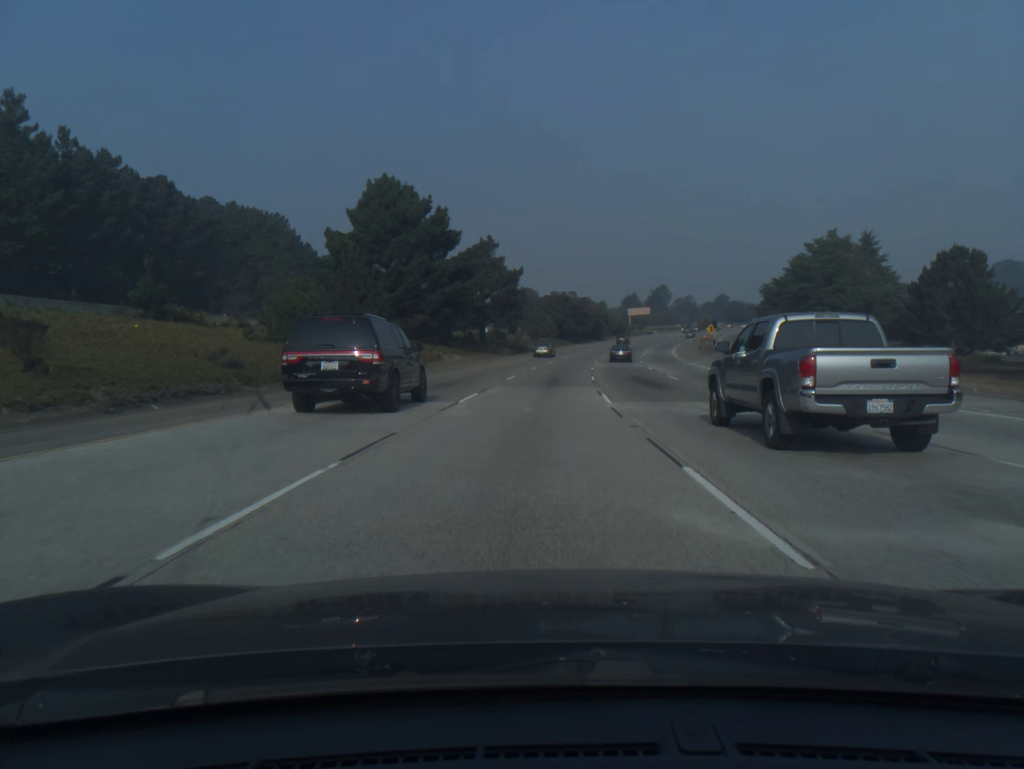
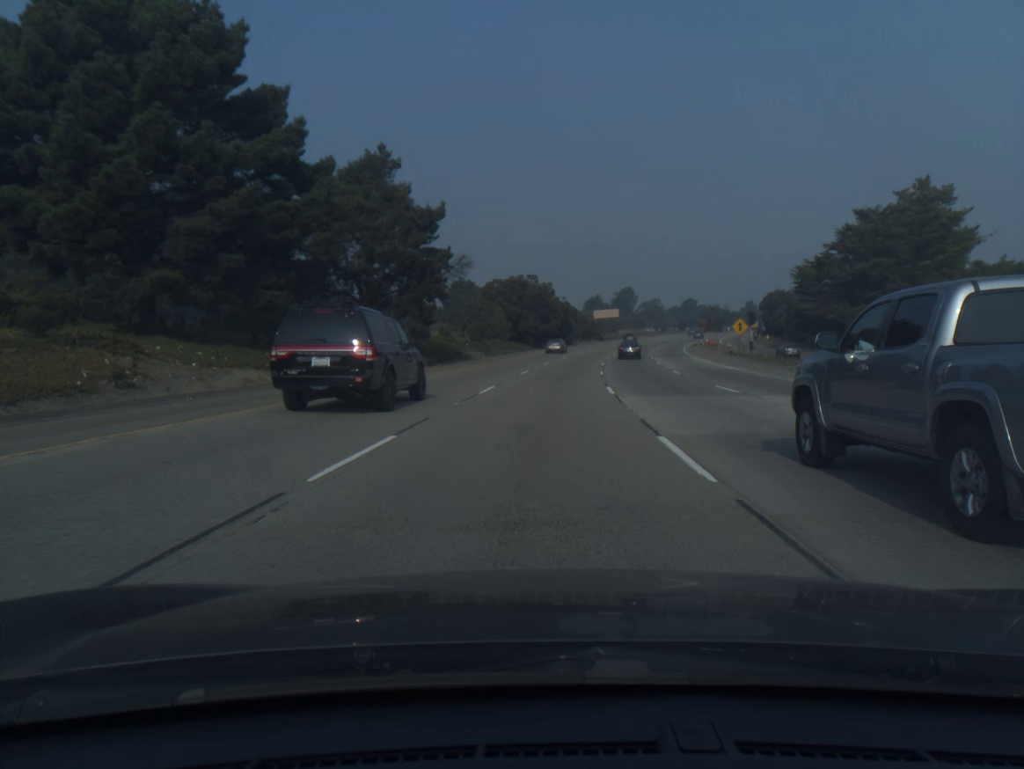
(+1.1, +40.8) m; +3°
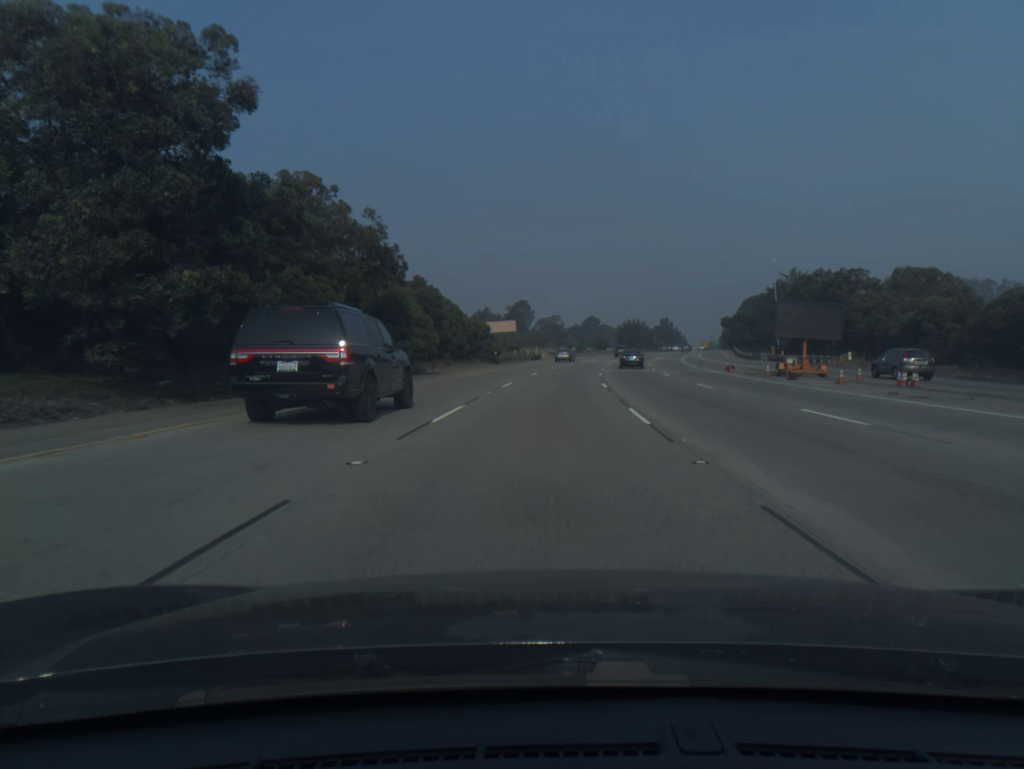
(+5.7, +81.2) m; +8°
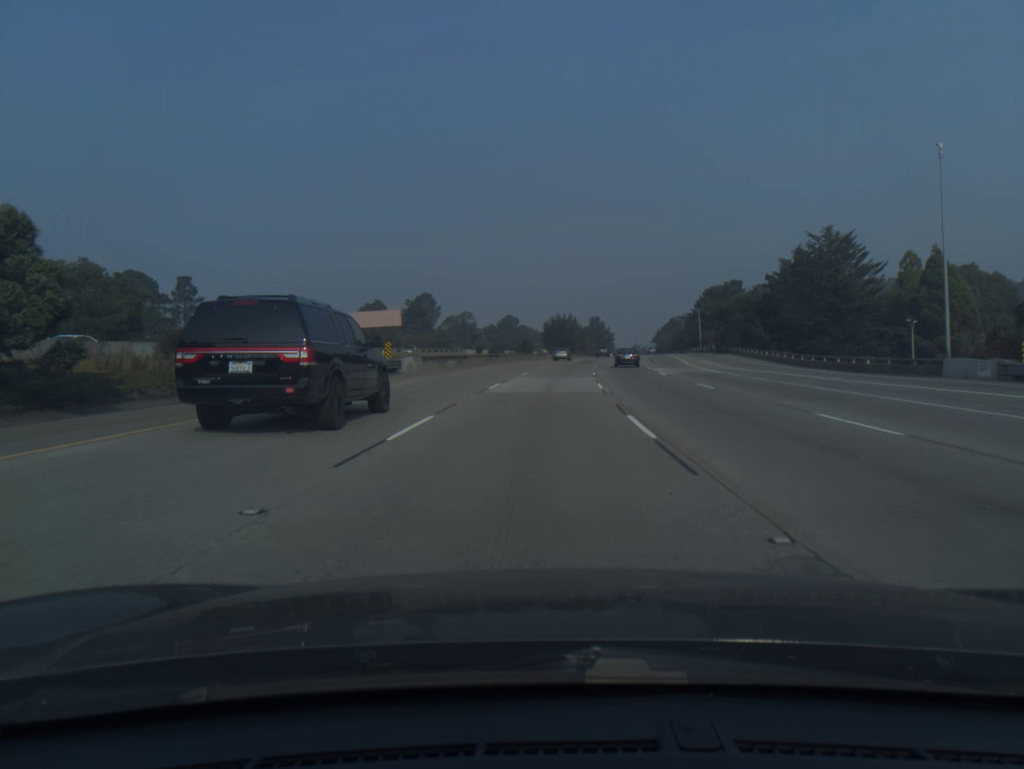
(+3.2, +60.5) m; +6°
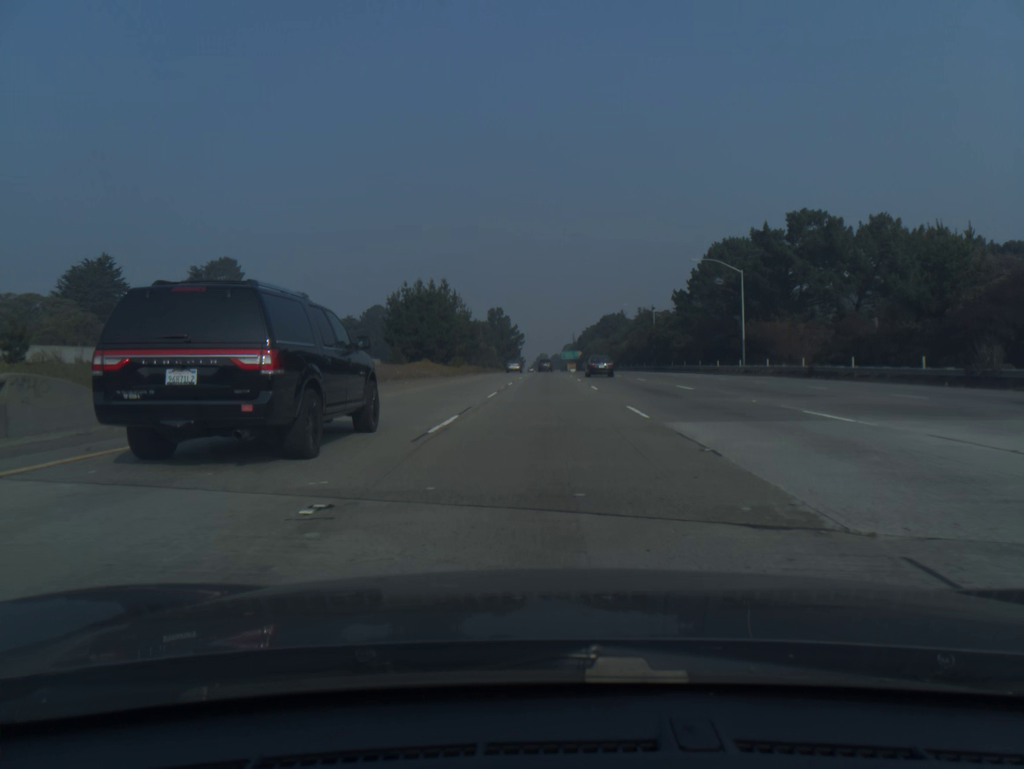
(+7.2, +100.9) m; +7°
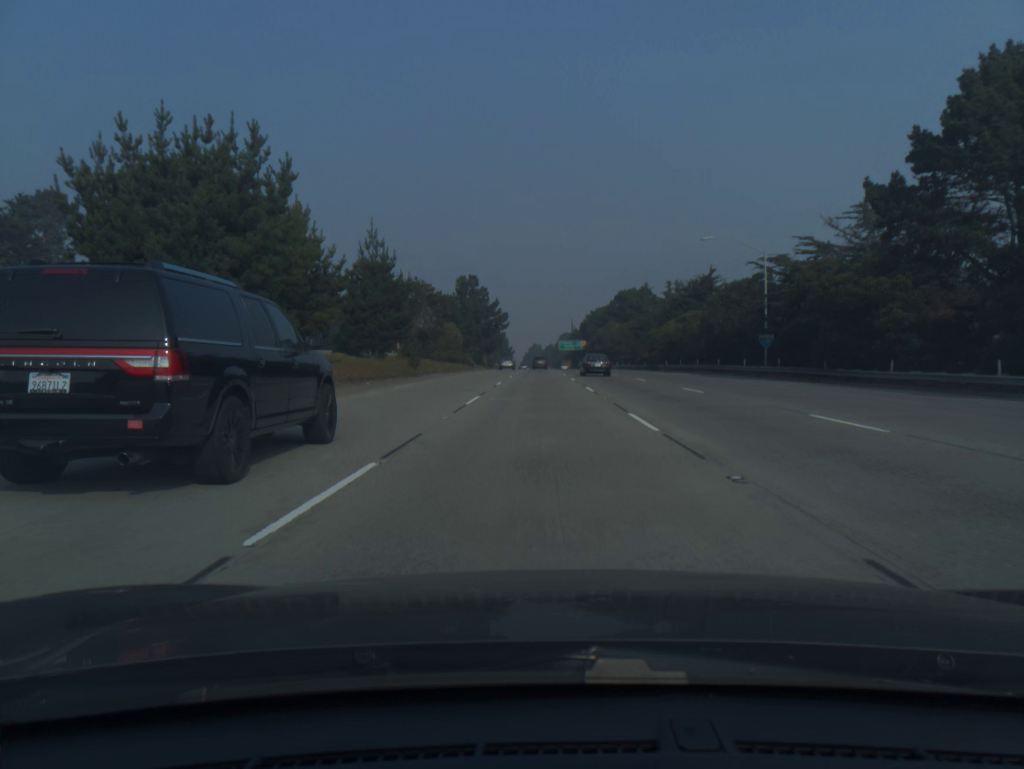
(+0.5, +61.3) m; +1°
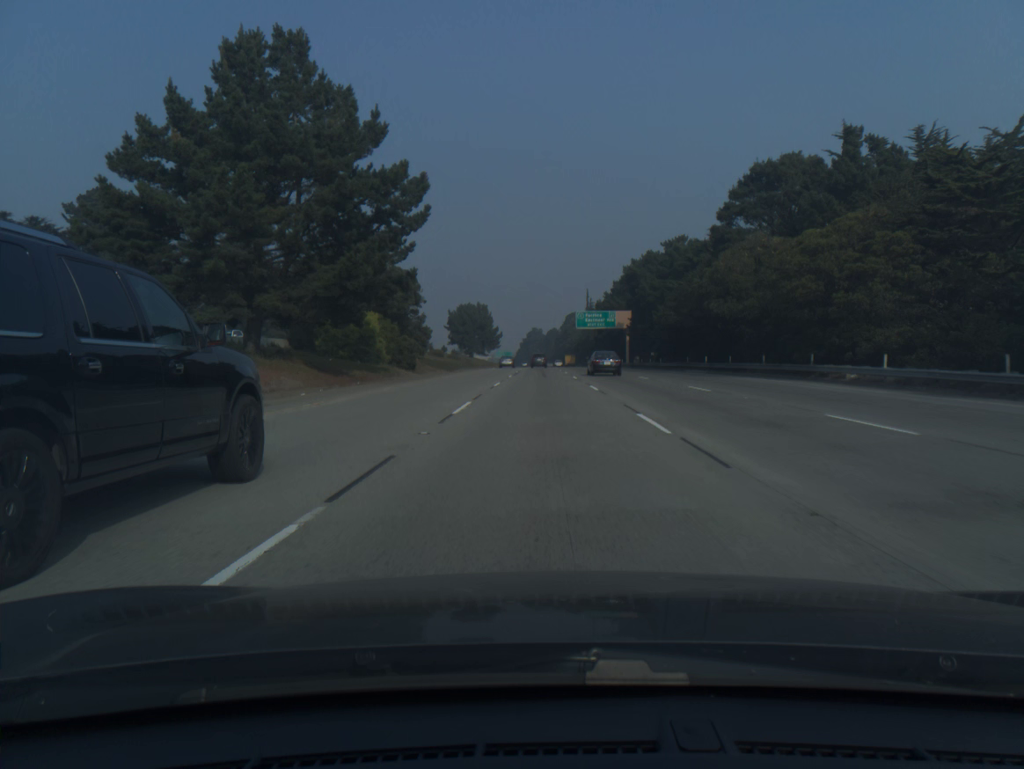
(-0.3, +103.1) m; 0°
